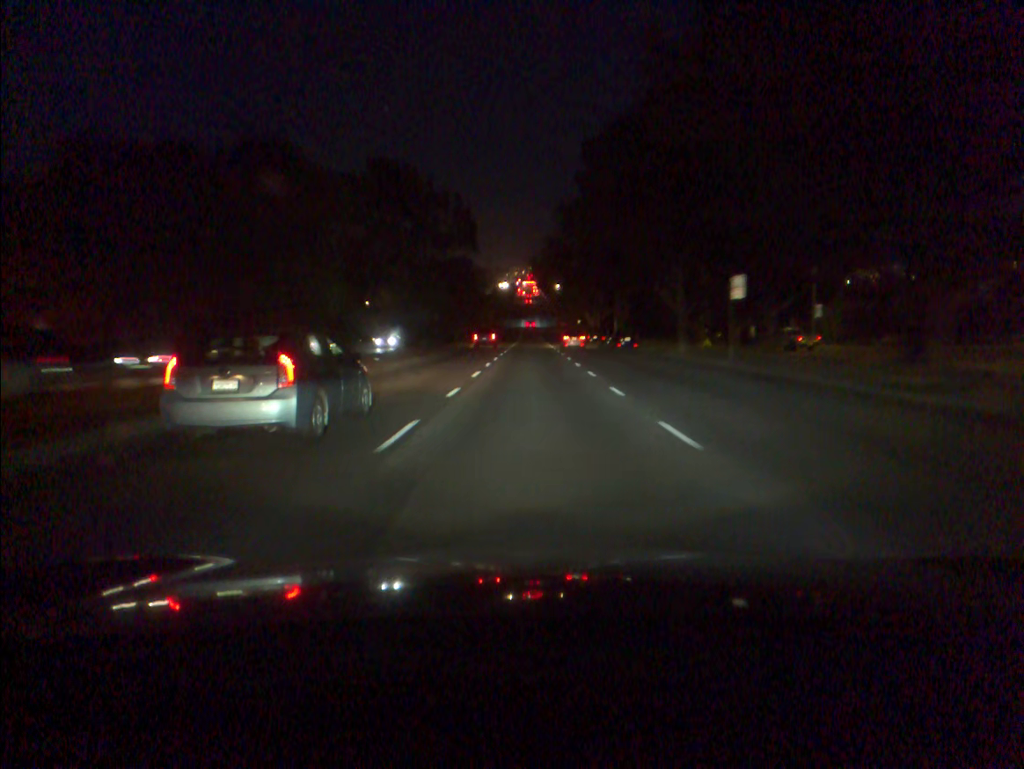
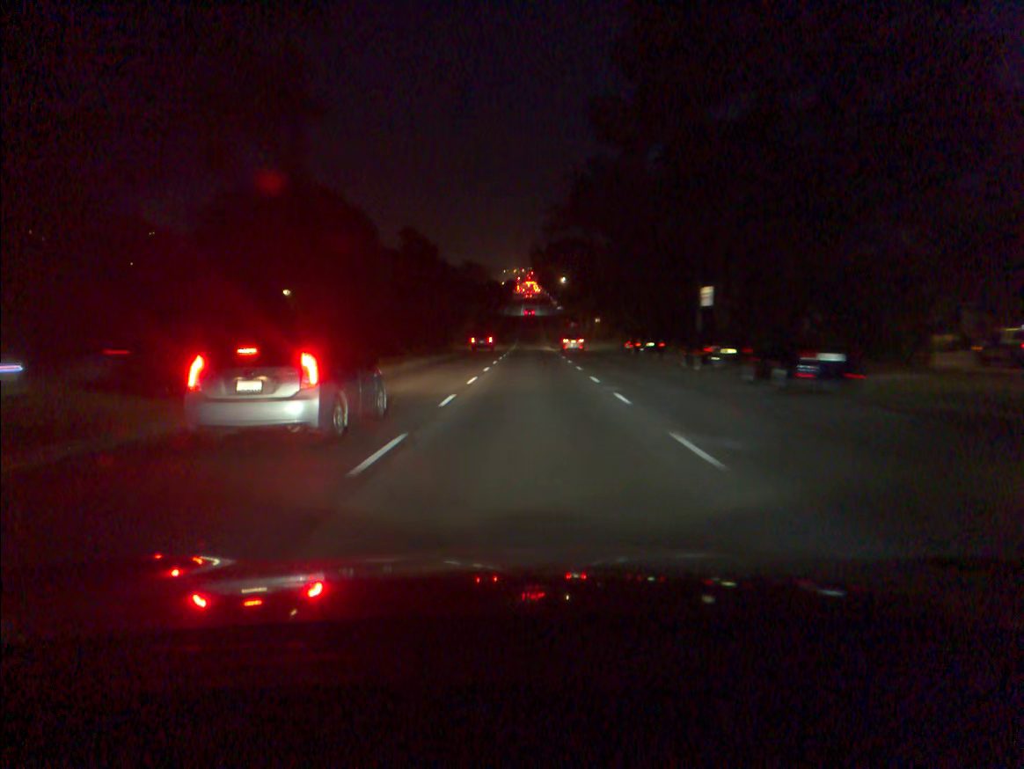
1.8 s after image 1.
(0.0, +37.6) m; 0°
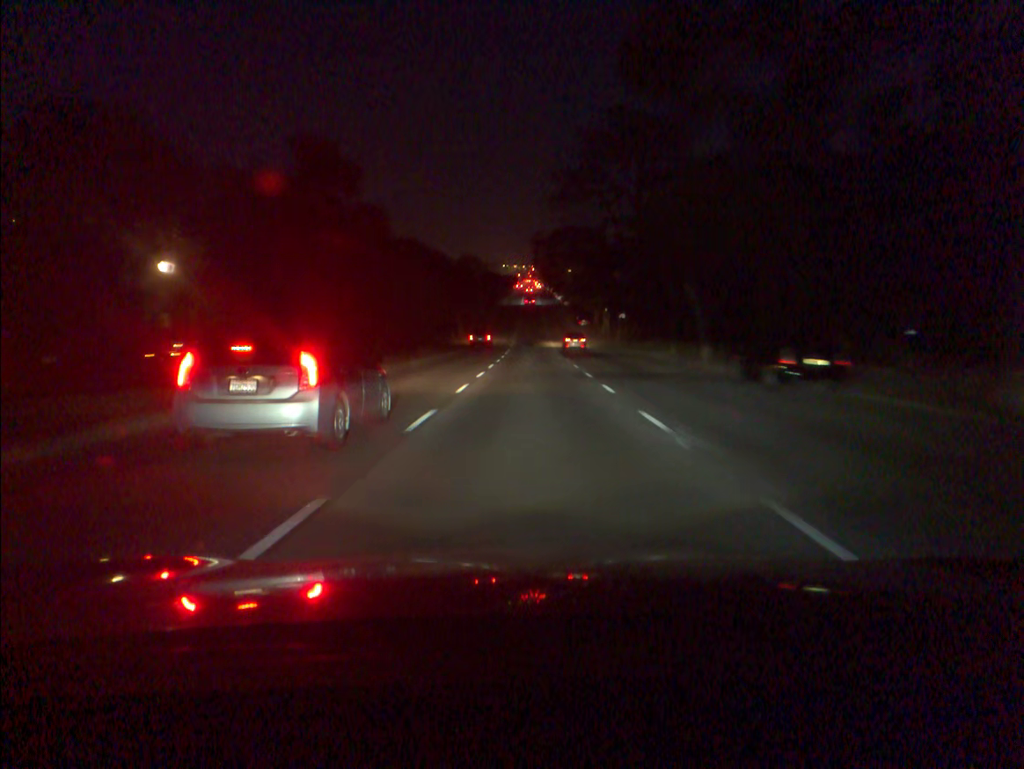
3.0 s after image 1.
(0.0, +25.8) m; 0°
